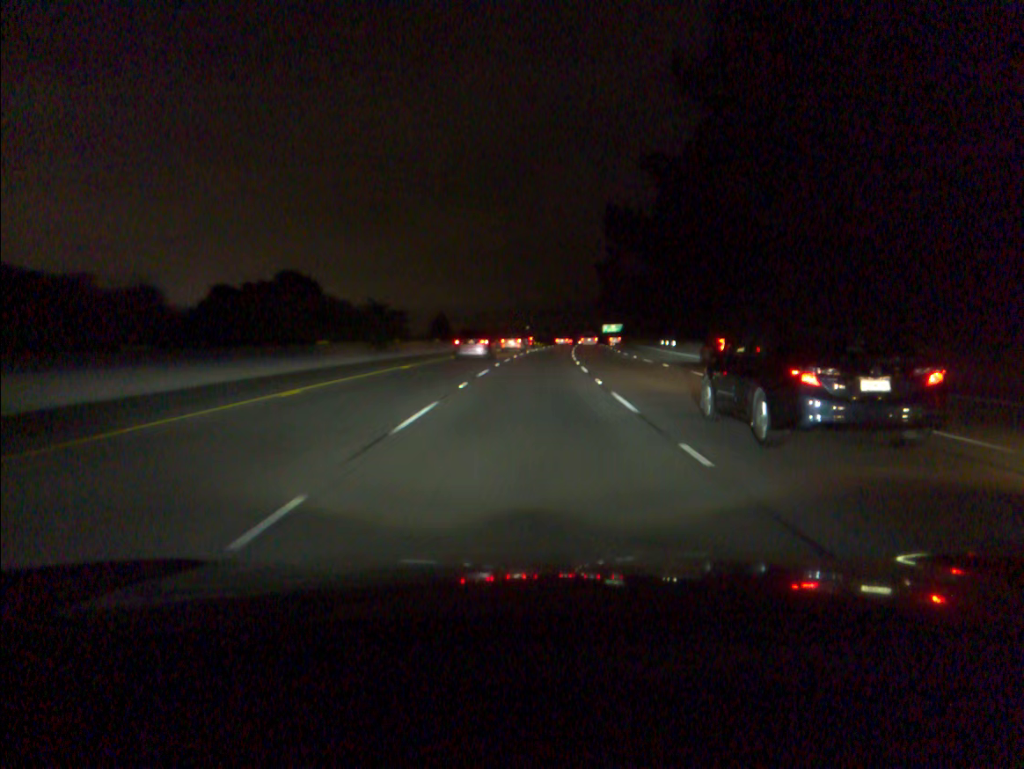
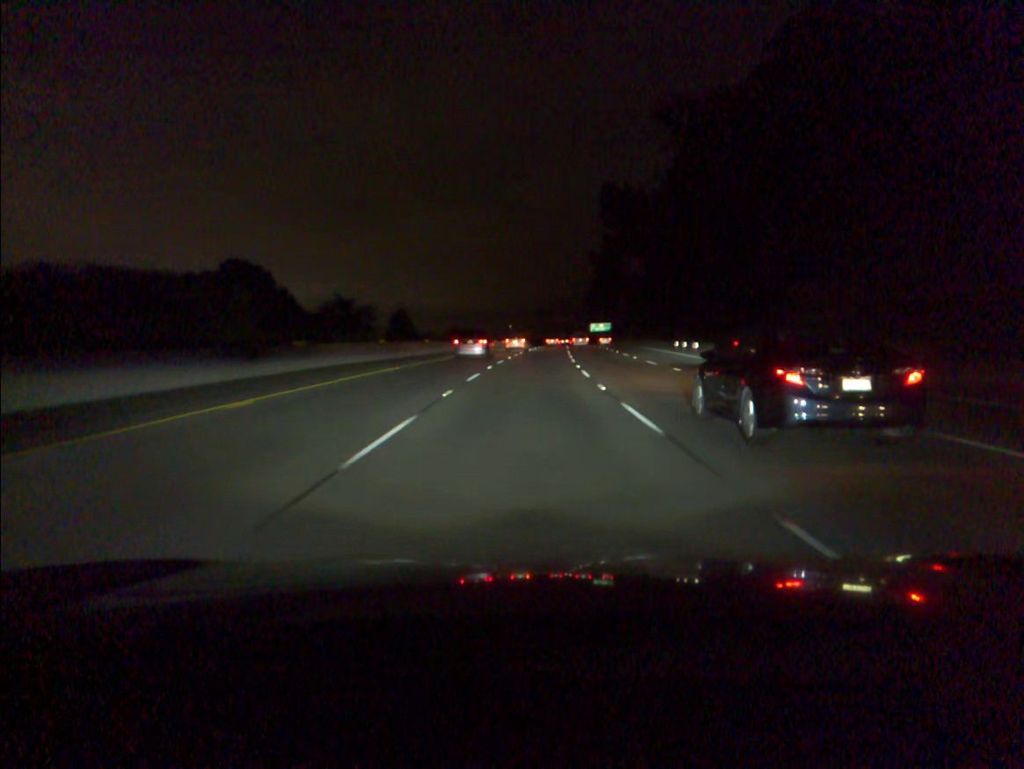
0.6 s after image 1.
(+0.2, +17.3) m; +1°
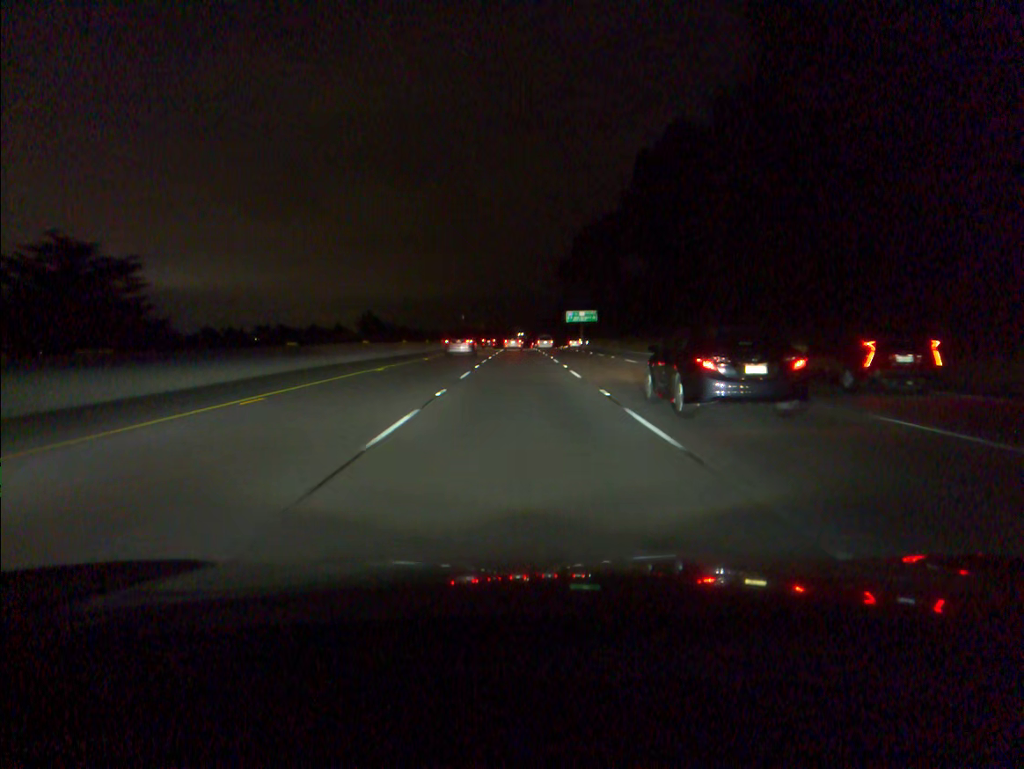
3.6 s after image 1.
(+3.1, +86.3) m; +3°
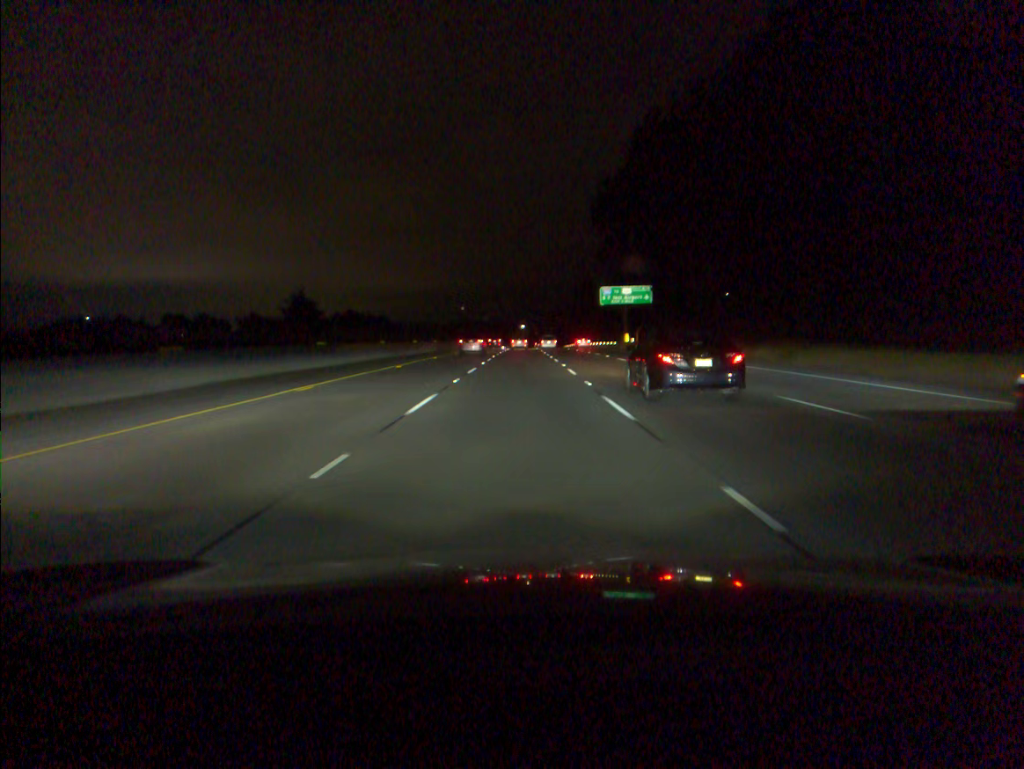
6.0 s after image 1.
(0.0, +68.9) m; 0°
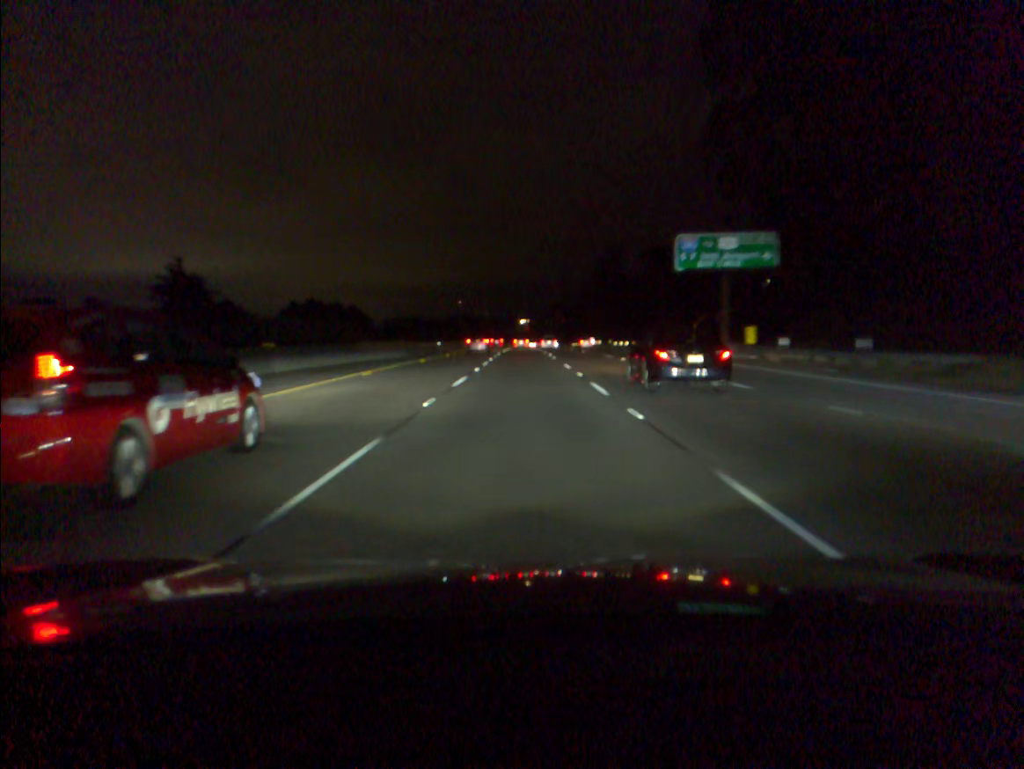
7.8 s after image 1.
(-0.1, +51.8) m; 0°
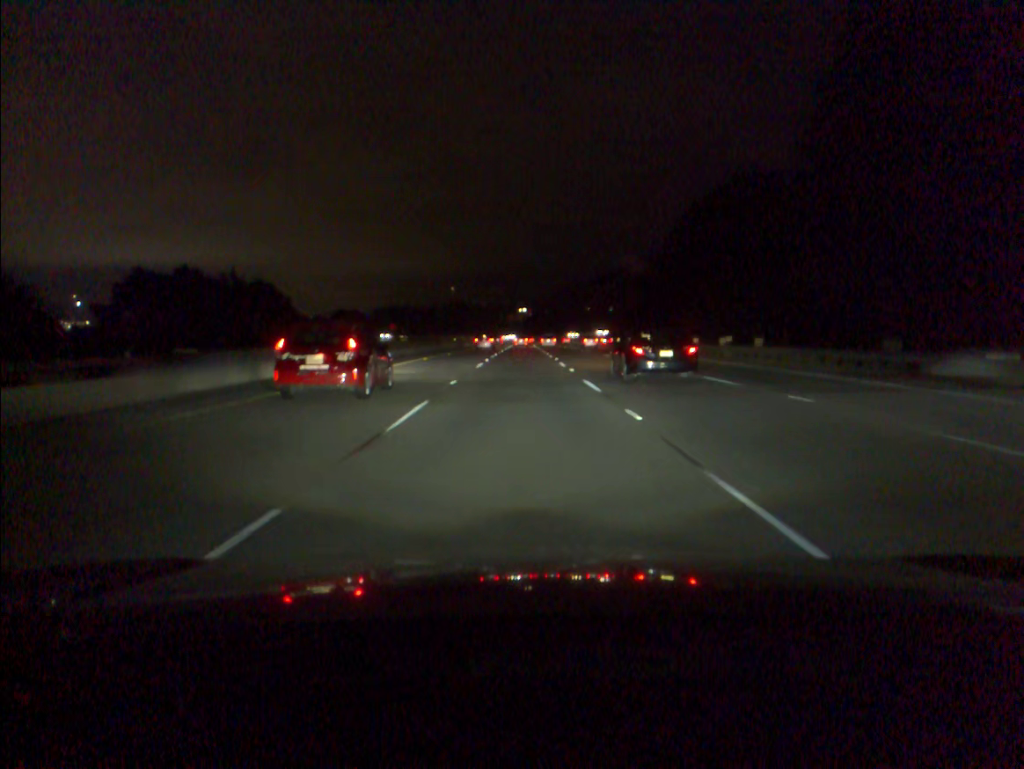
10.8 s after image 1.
(+0.2, +86.1) m; 0°
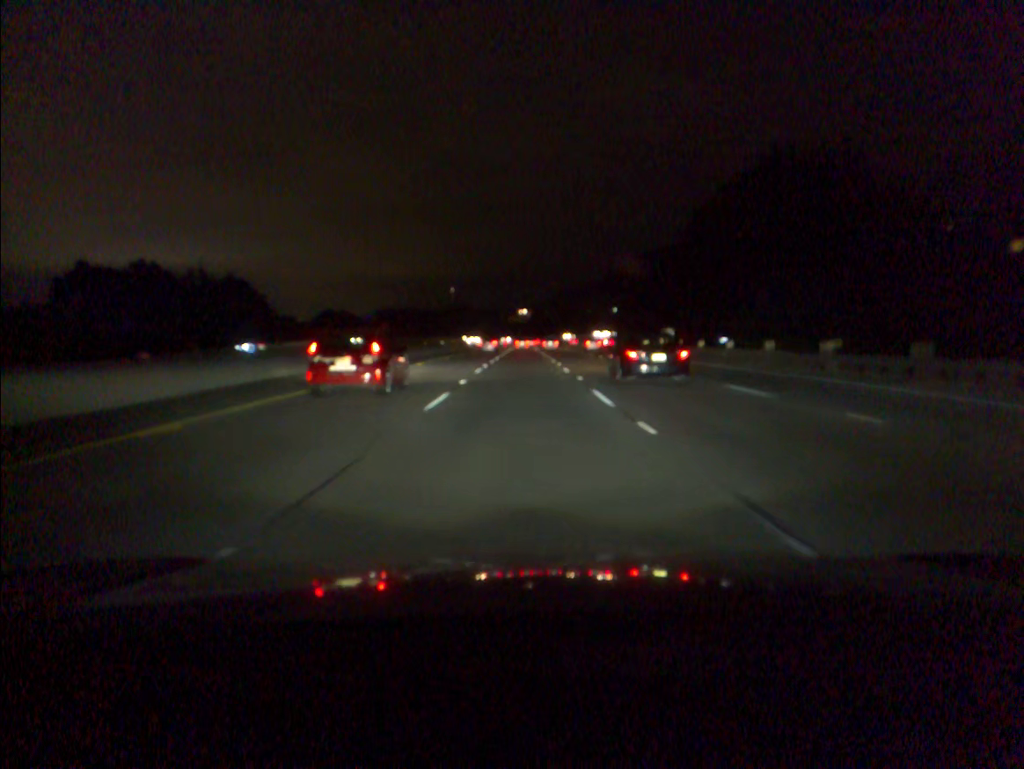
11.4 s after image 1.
(0.0, +17.2) m; 0°
